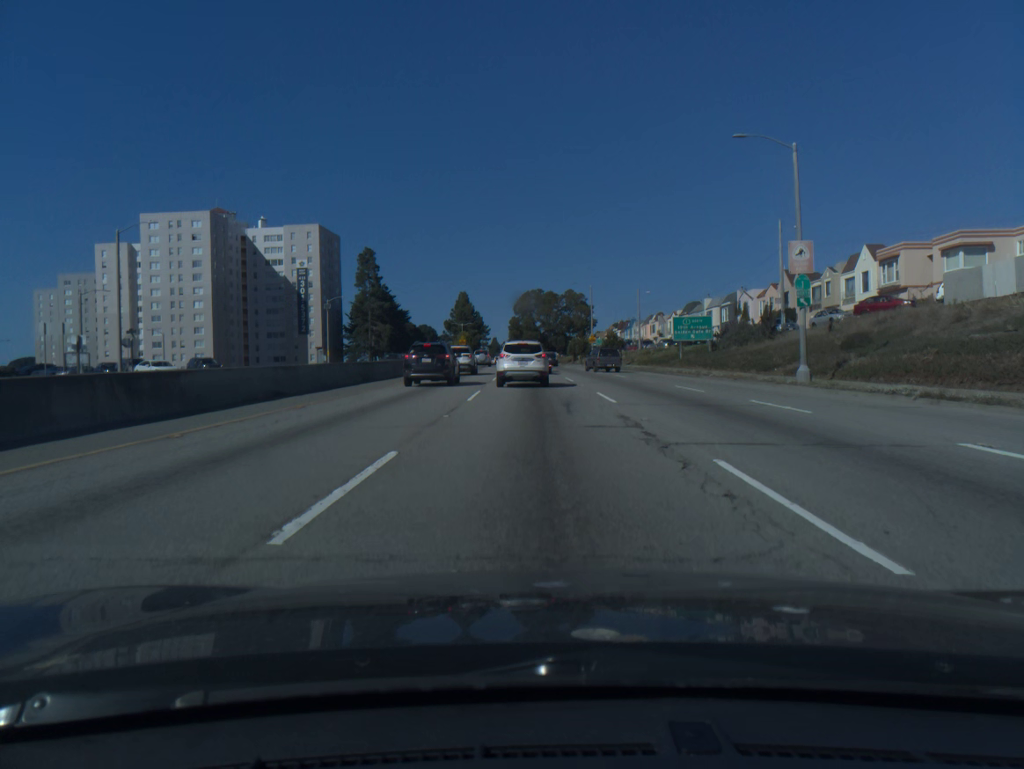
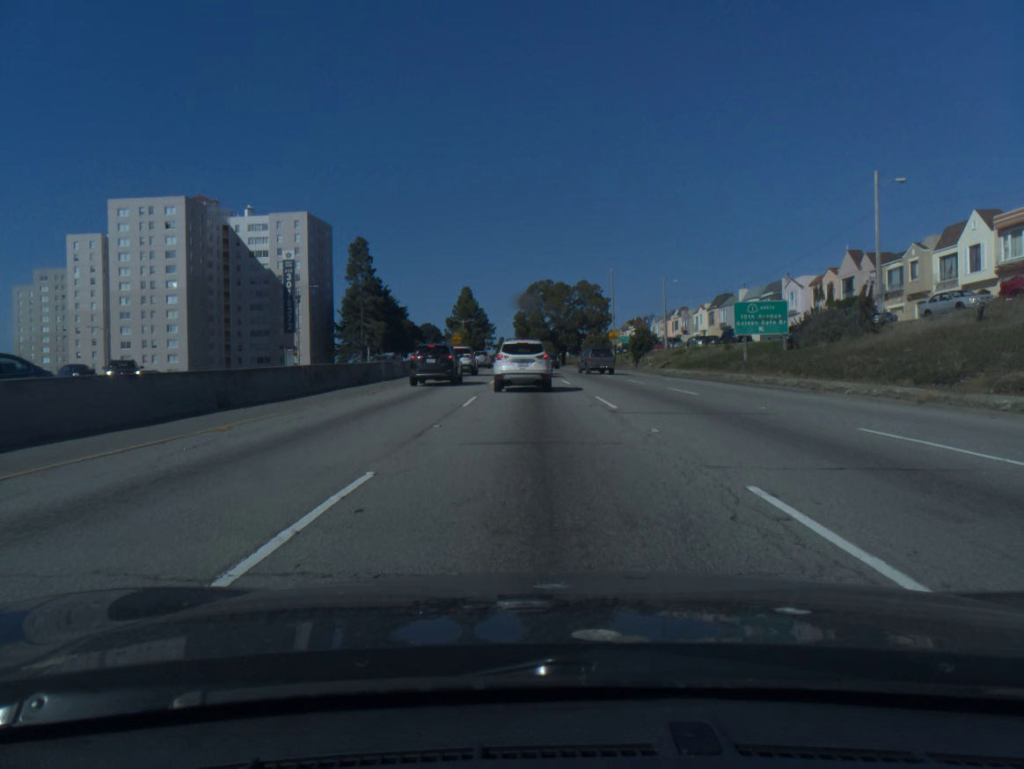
(-0.1, +16.2) m; -1°
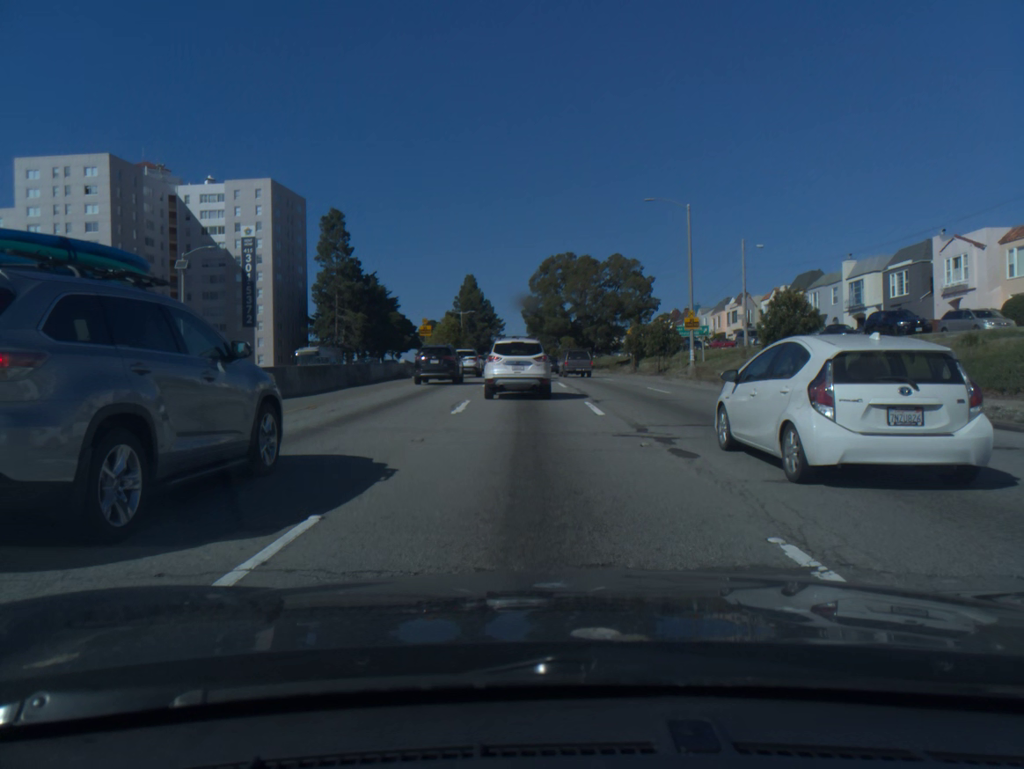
(-0.4, +31.7) m; -1°
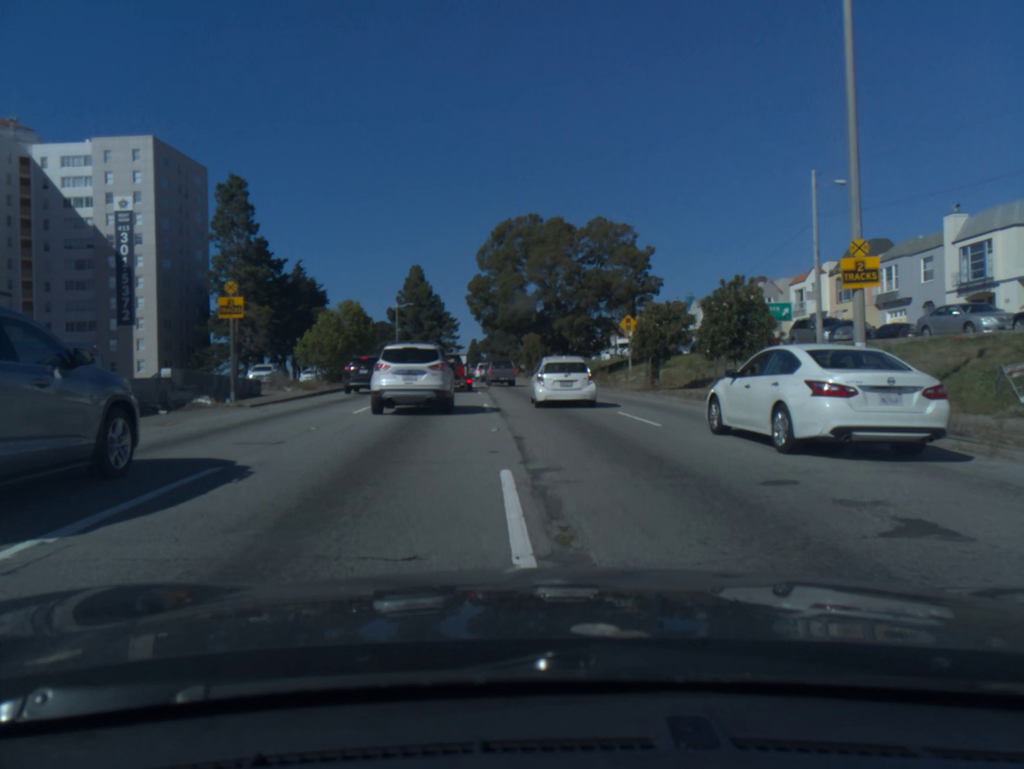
(+0.7, +26.1) m; +2°
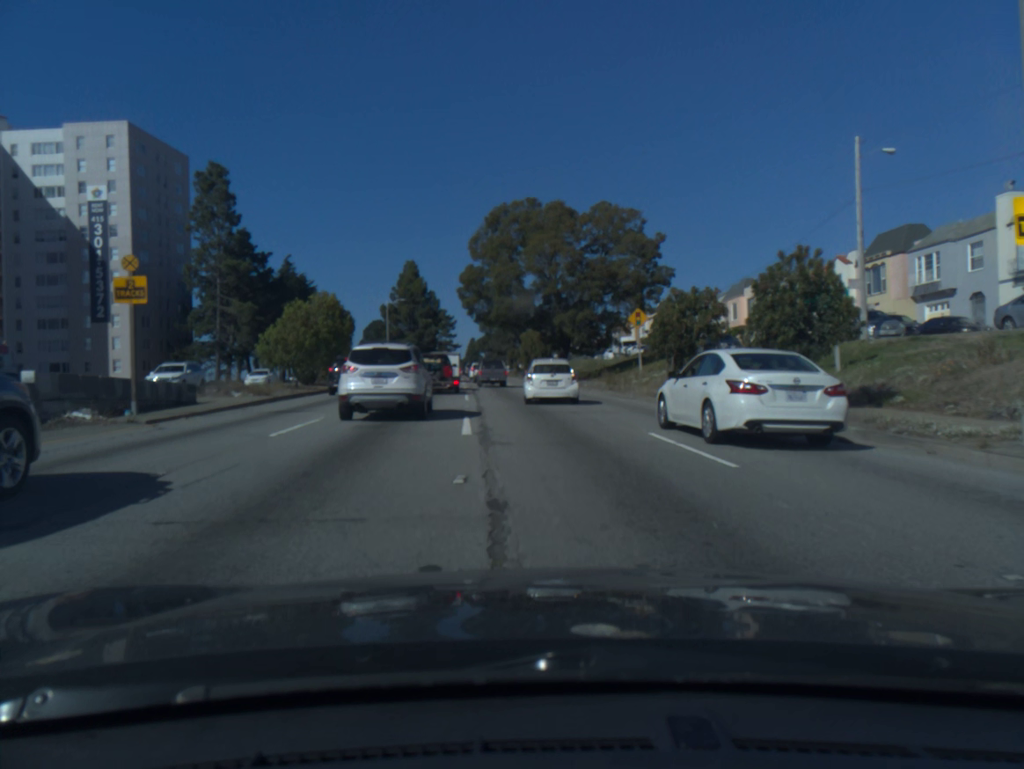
(0.0, +5.7) m; 0°
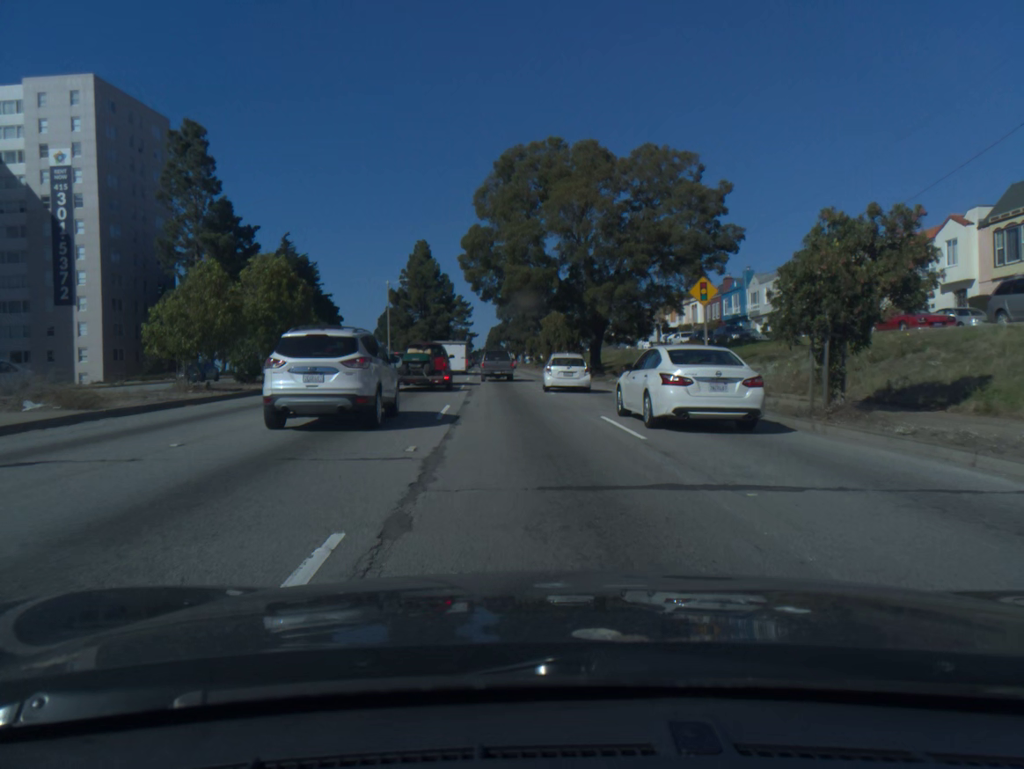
(-0.1, +12.5) m; -2°
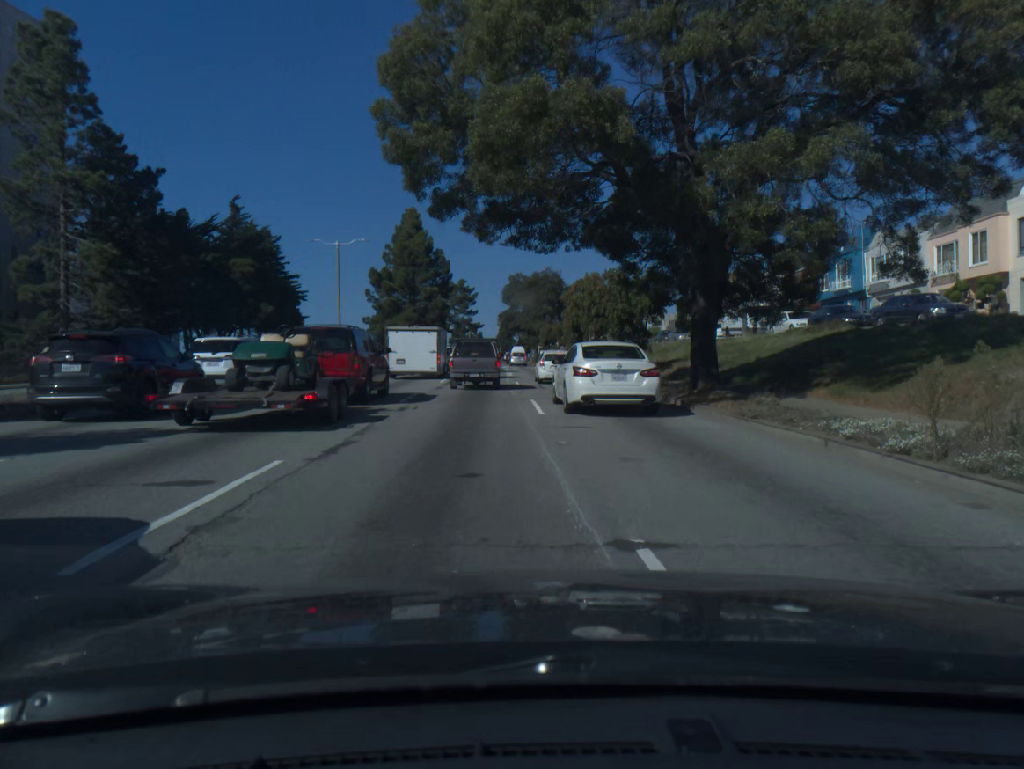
(-0.3, +25.8) m; -1°
